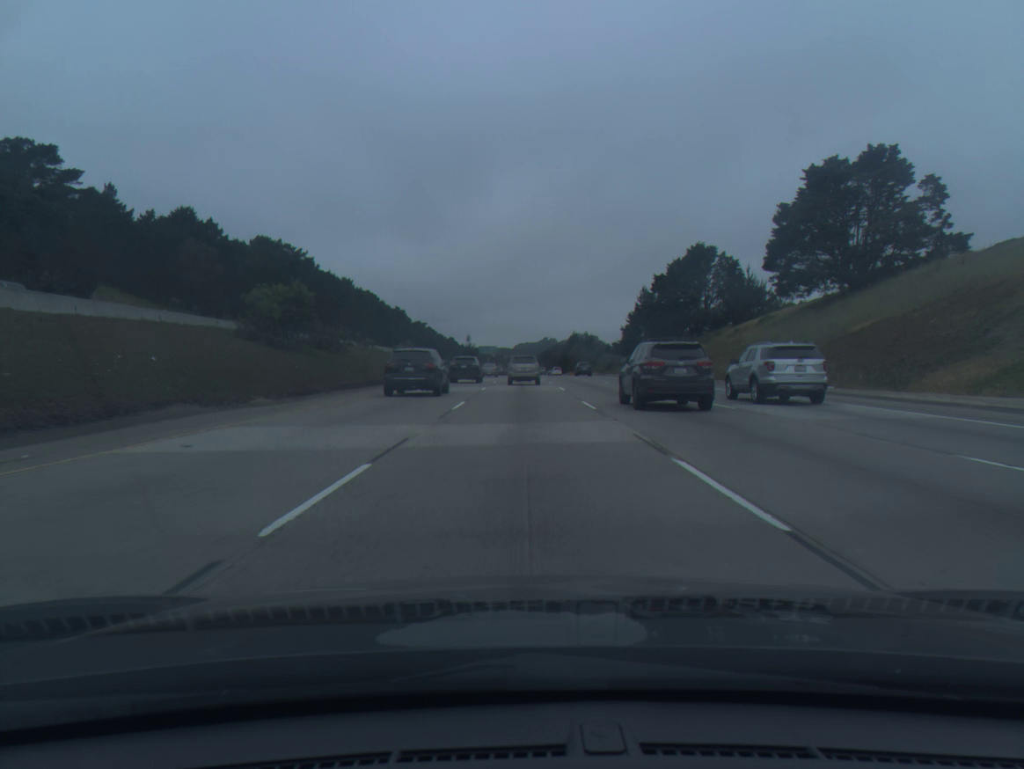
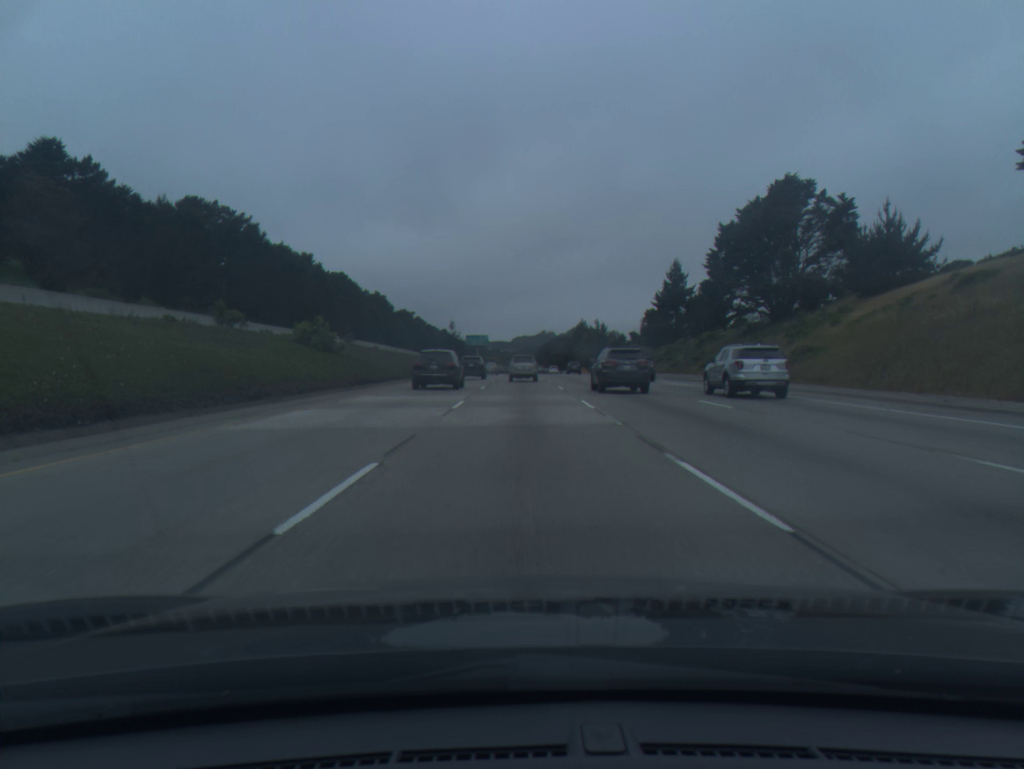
(0.0, +43.8) m; 0°
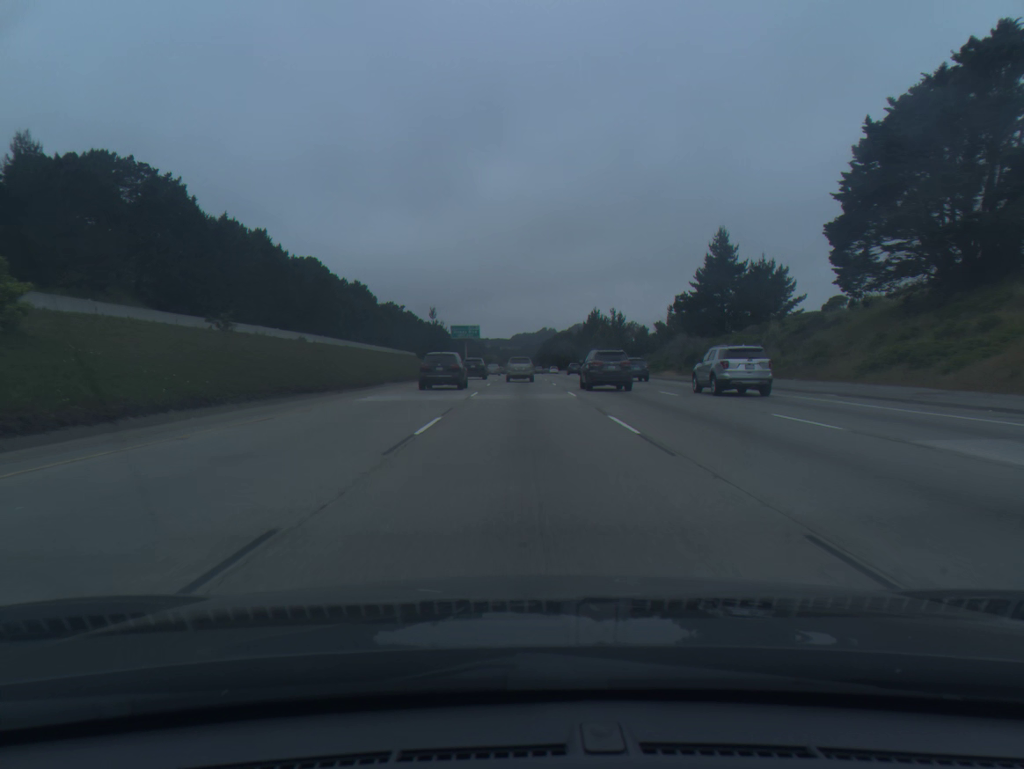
(0.0, +36.3) m; 0°
